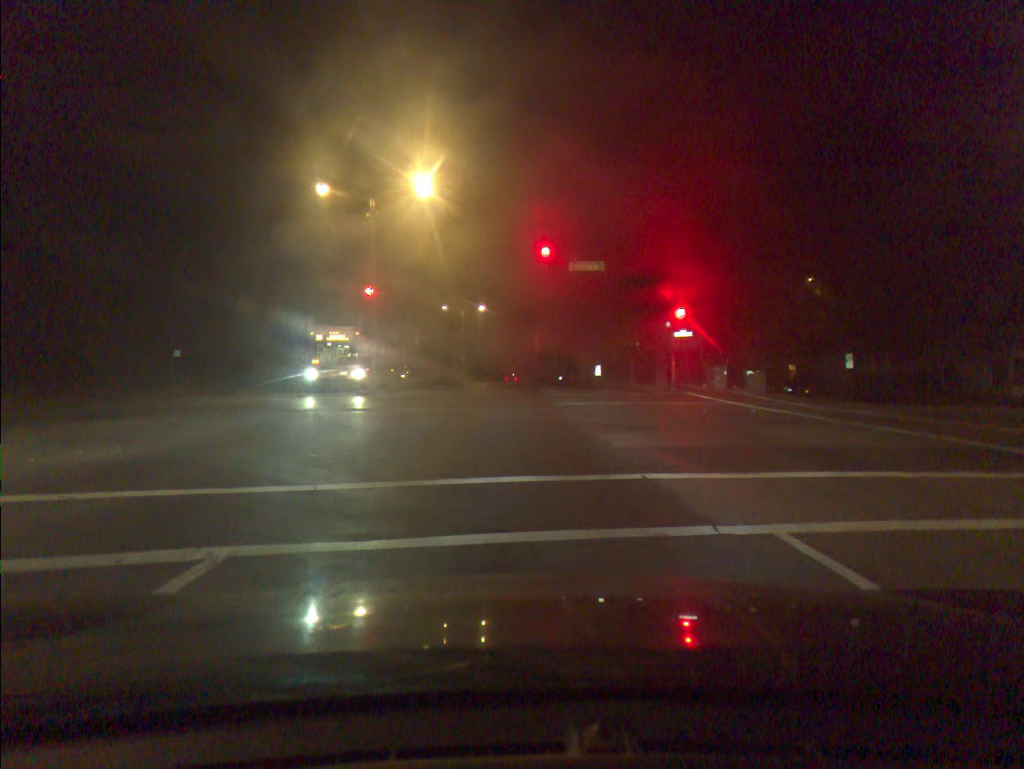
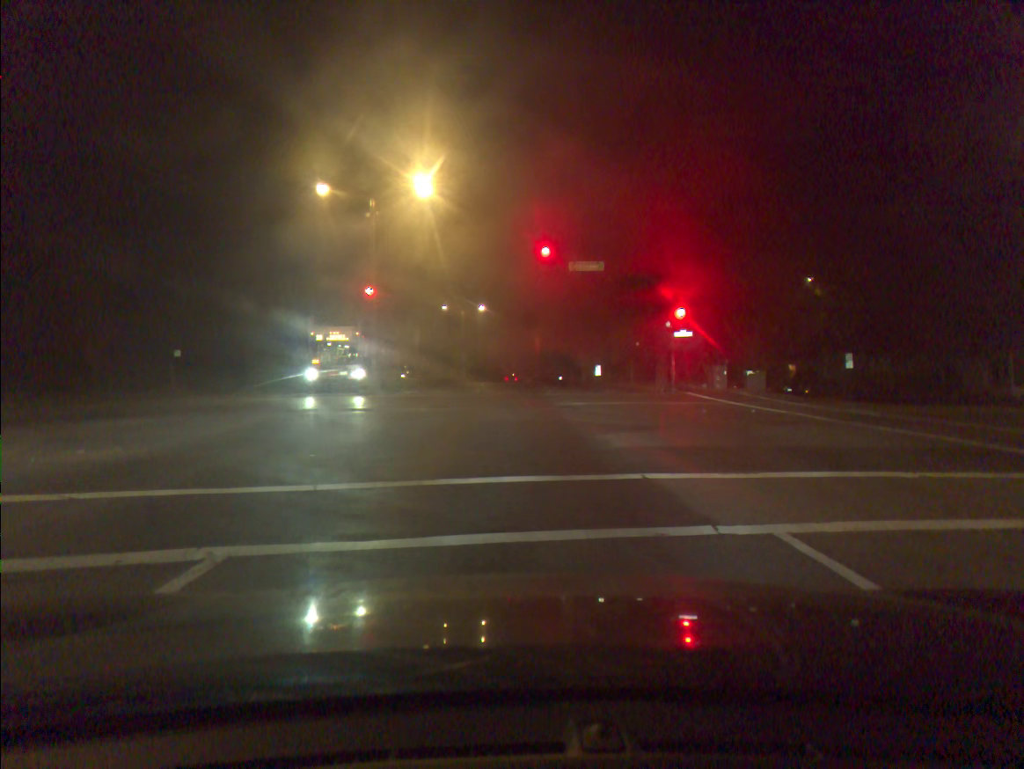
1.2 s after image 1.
(0.0, 0.0) m; 0°
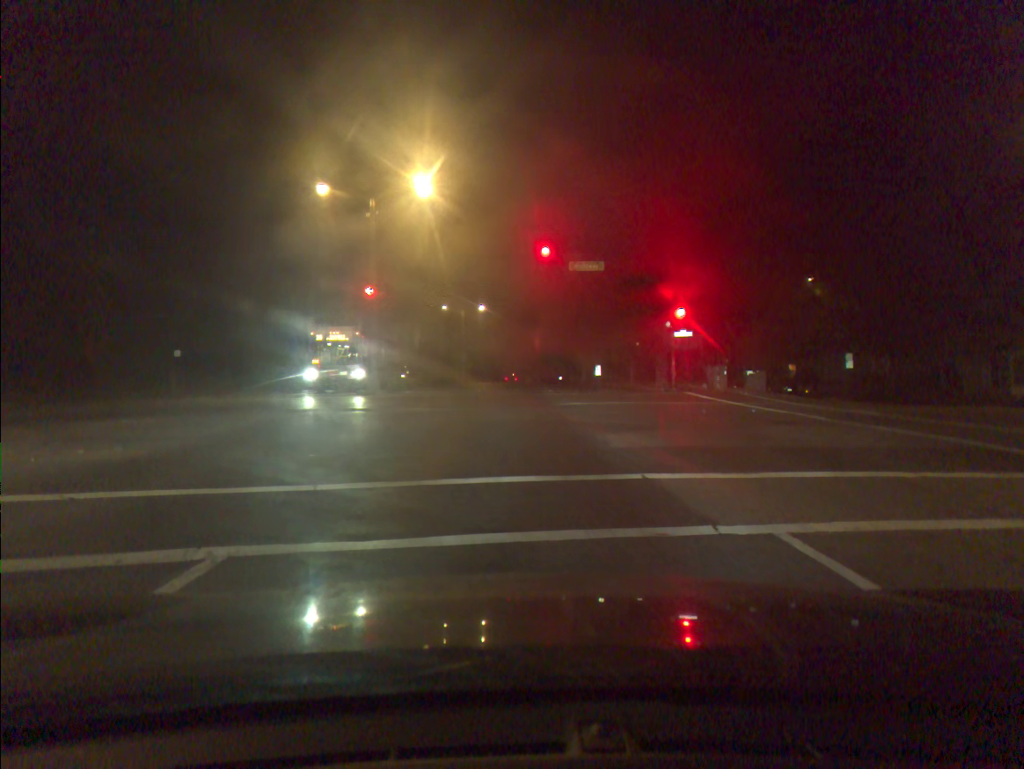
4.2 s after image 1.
(0.0, +0.1) m; 0°
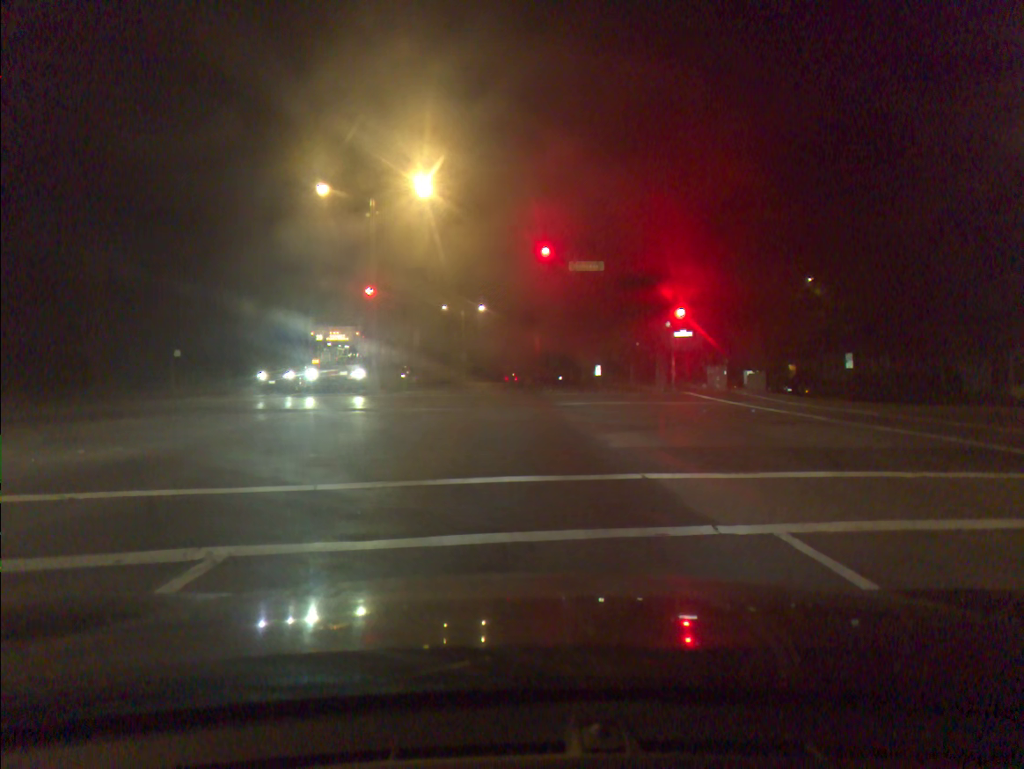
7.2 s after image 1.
(0.0, 0.0) m; 0°
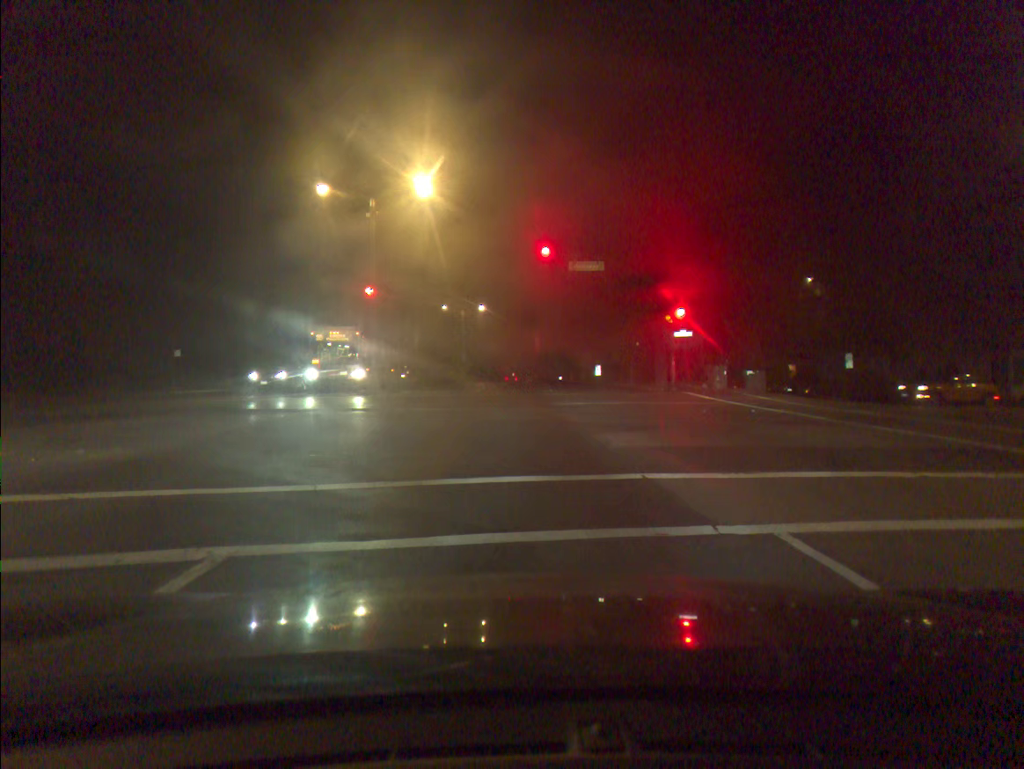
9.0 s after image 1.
(0.0, +0.1) m; 0°
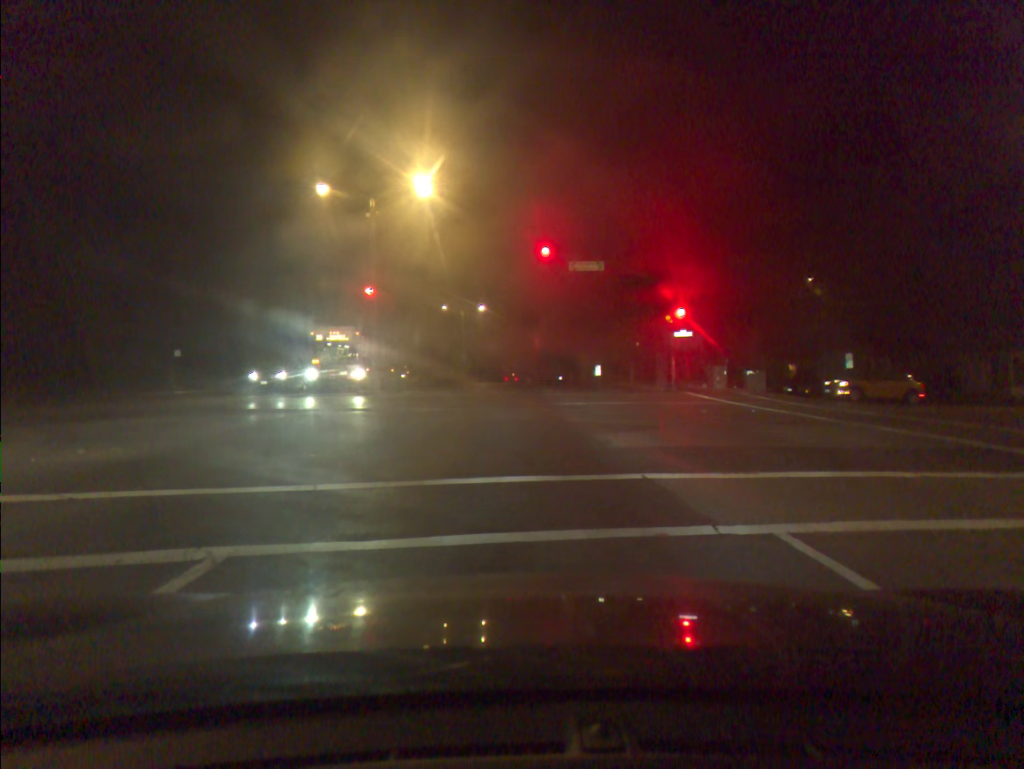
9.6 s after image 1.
(0.0, 0.0) m; 0°
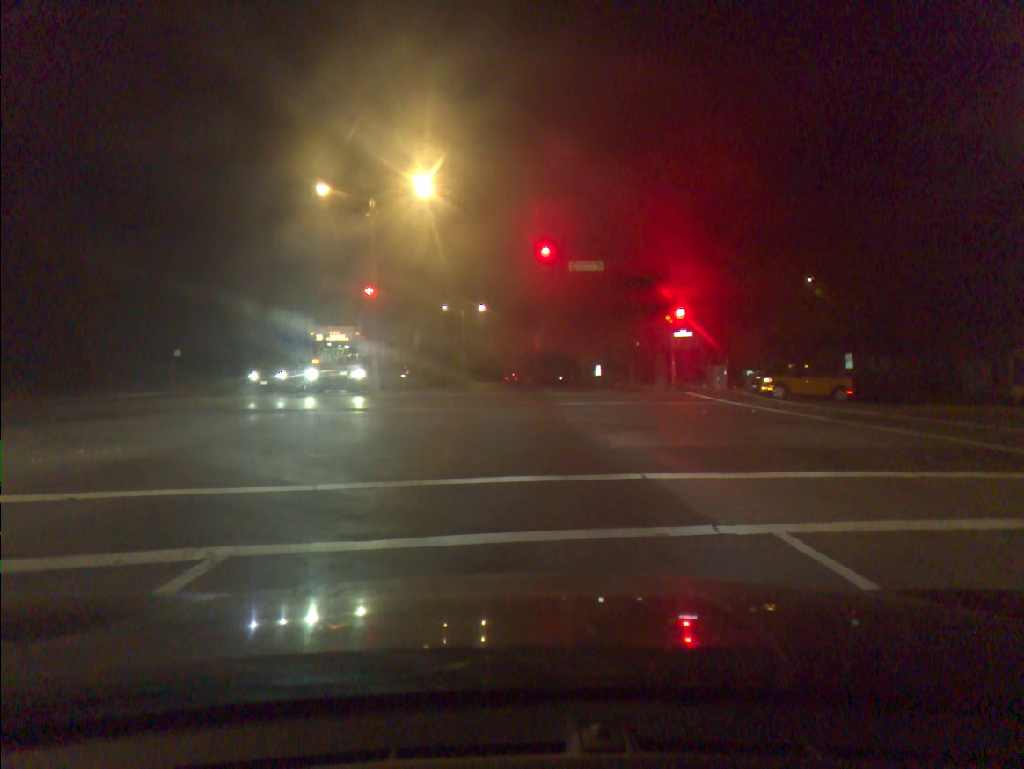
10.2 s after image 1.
(0.0, 0.0) m; 0°
